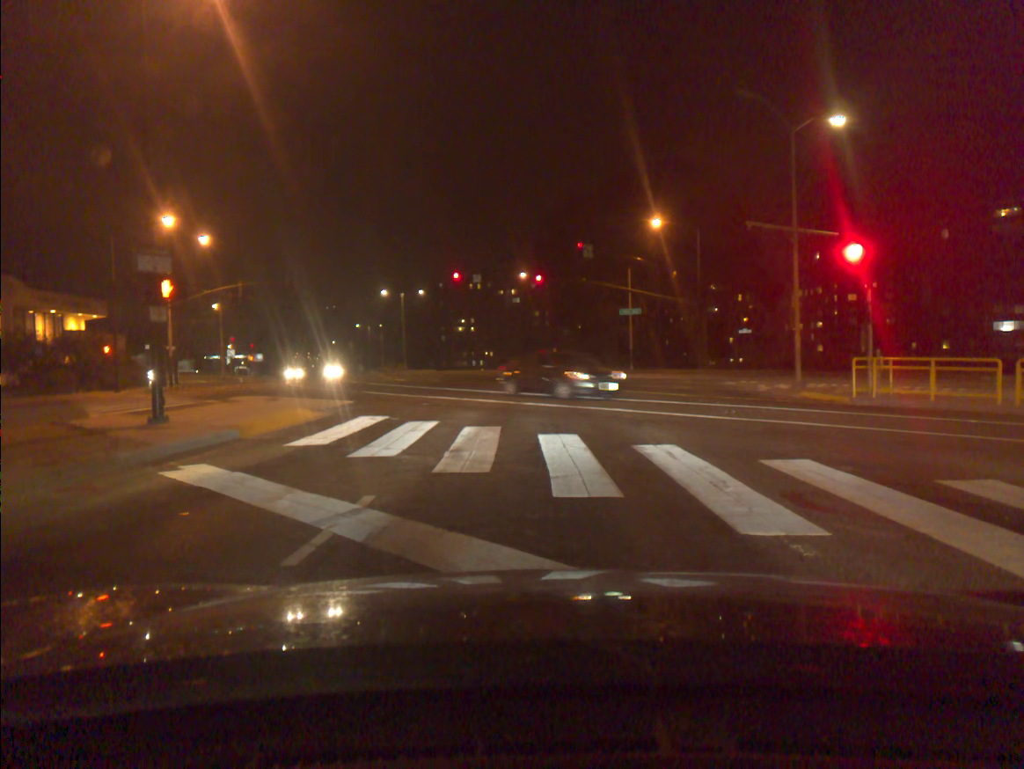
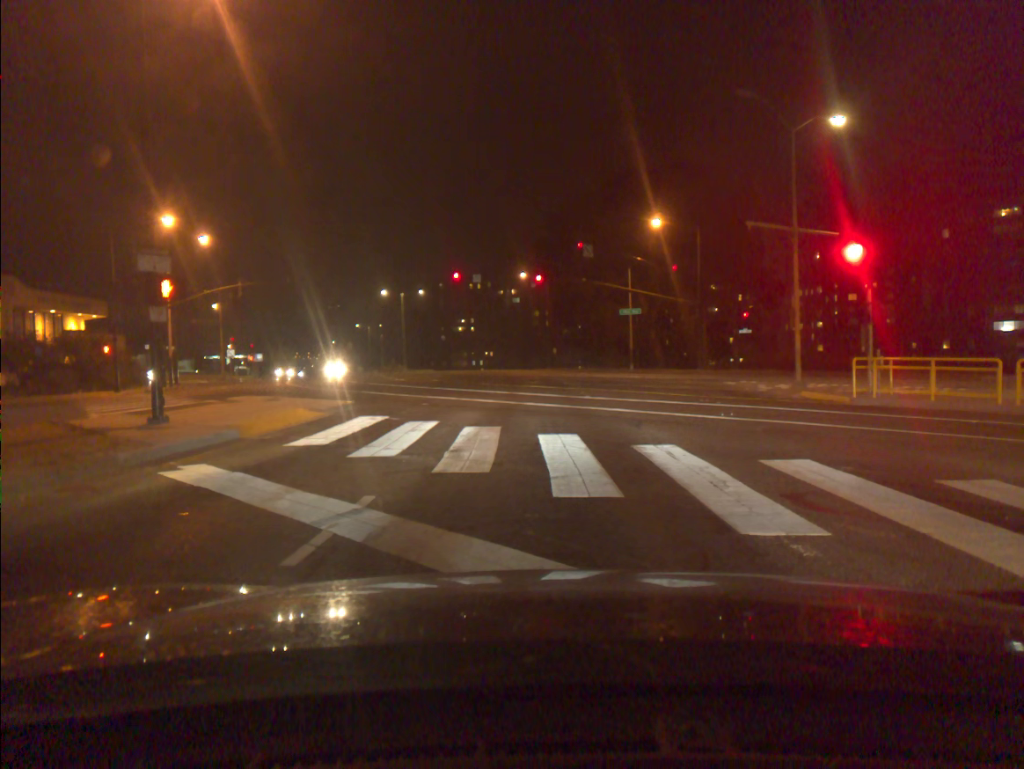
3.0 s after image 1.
(0.0, 0.0) m; 0°
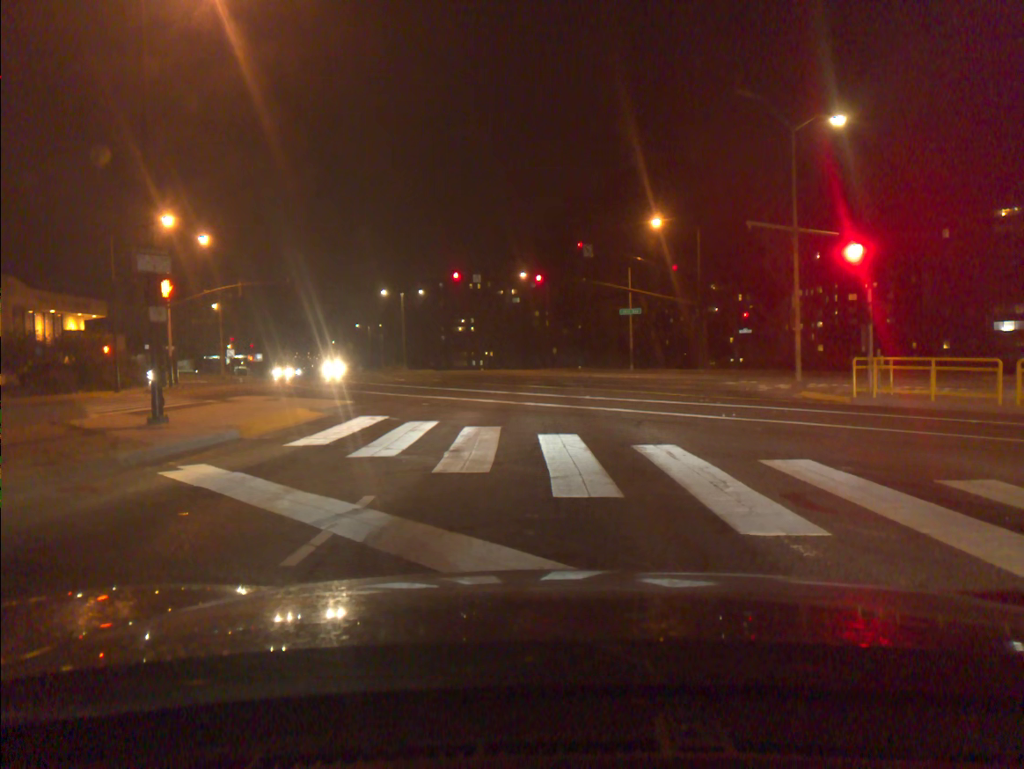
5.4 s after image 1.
(0.0, 0.0) m; 0°
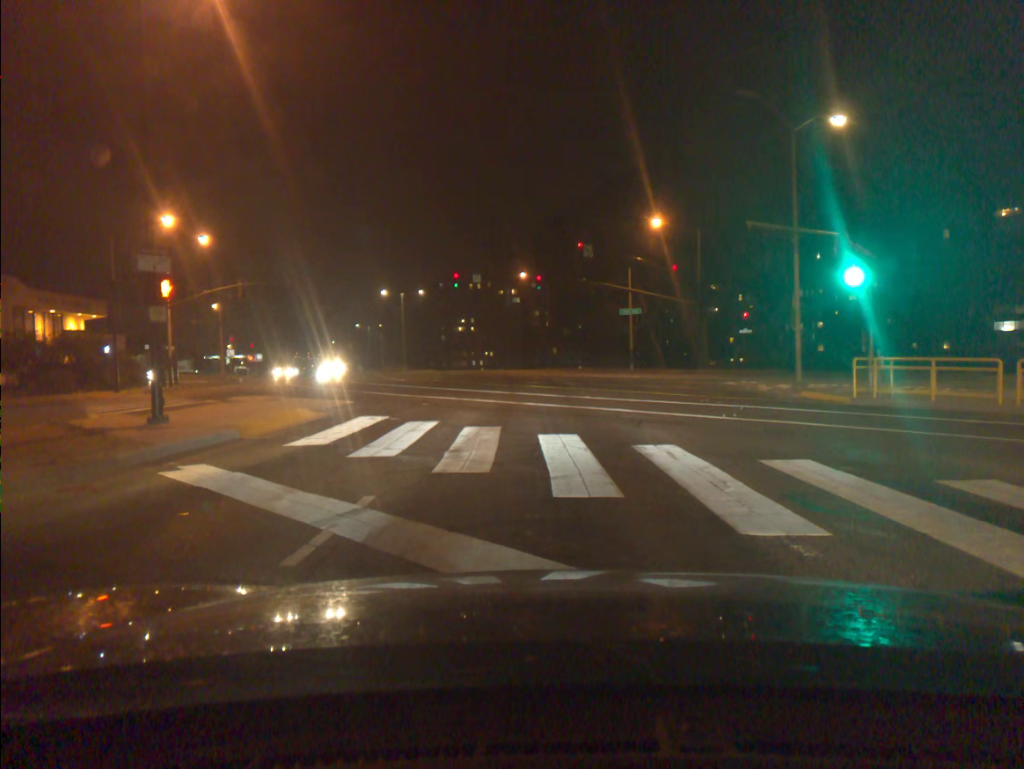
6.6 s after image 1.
(0.0, 0.0) m; 0°
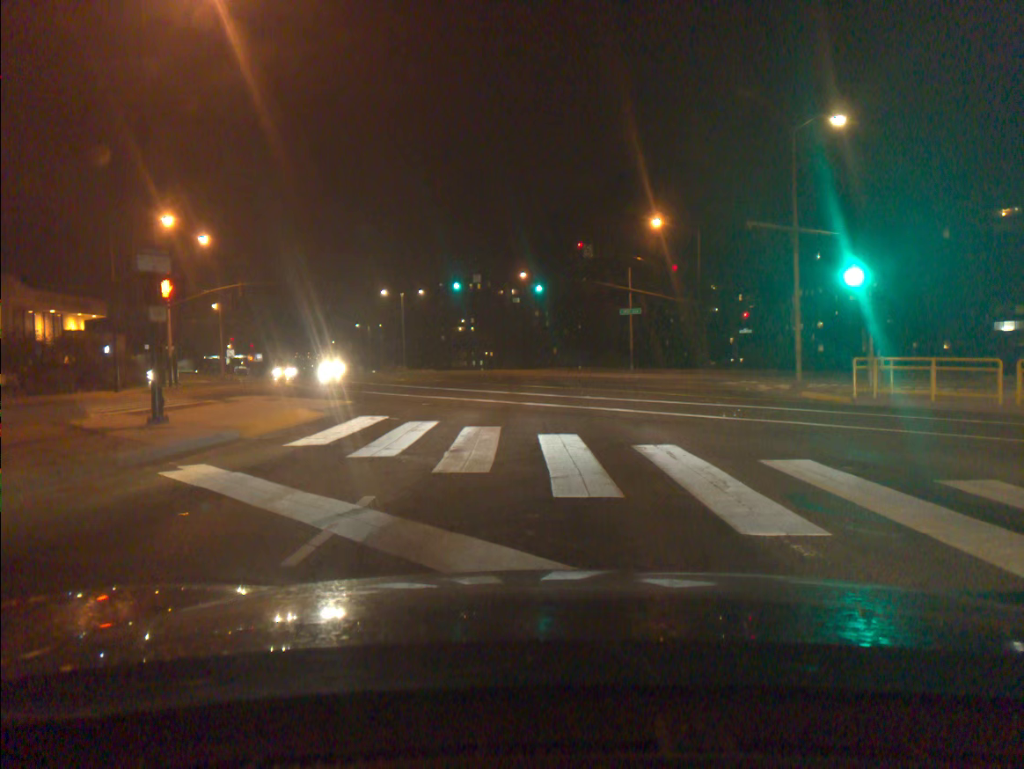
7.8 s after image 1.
(0.0, 0.0) m; 0°
